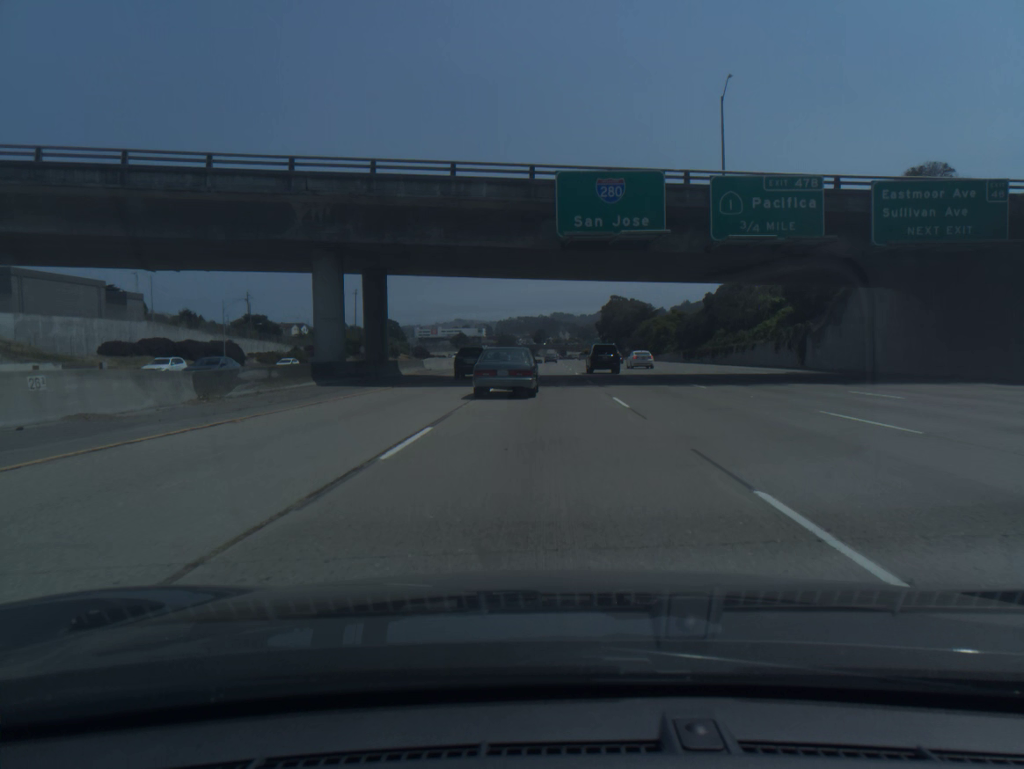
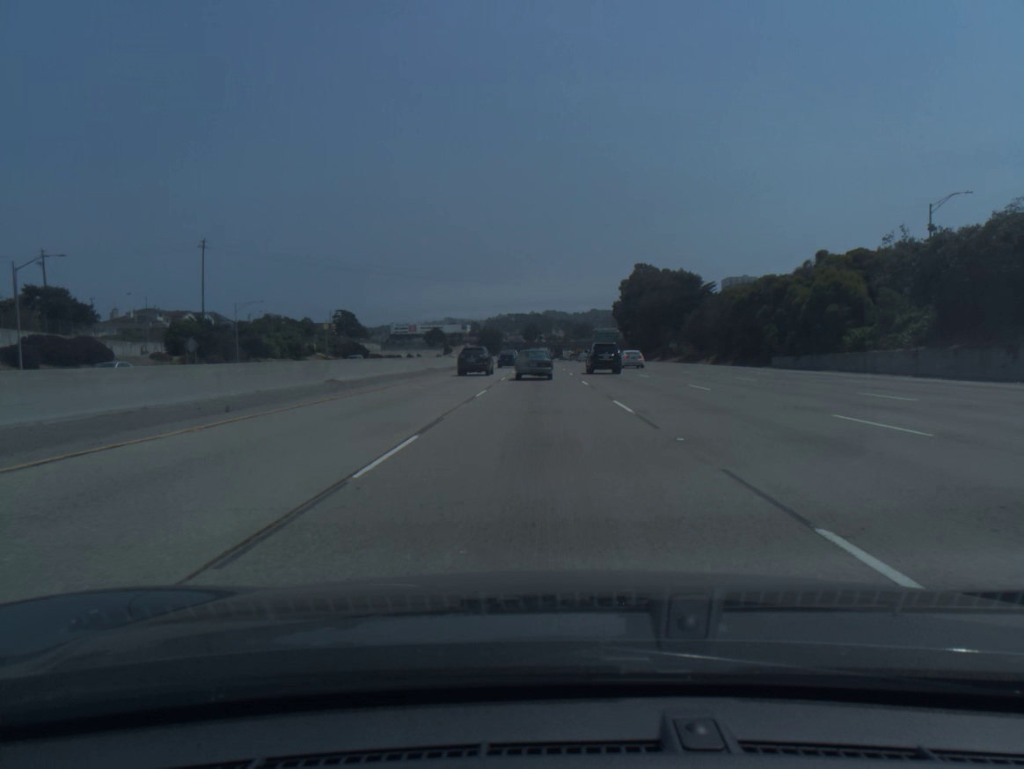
(+0.3, +89.0) m; +1°
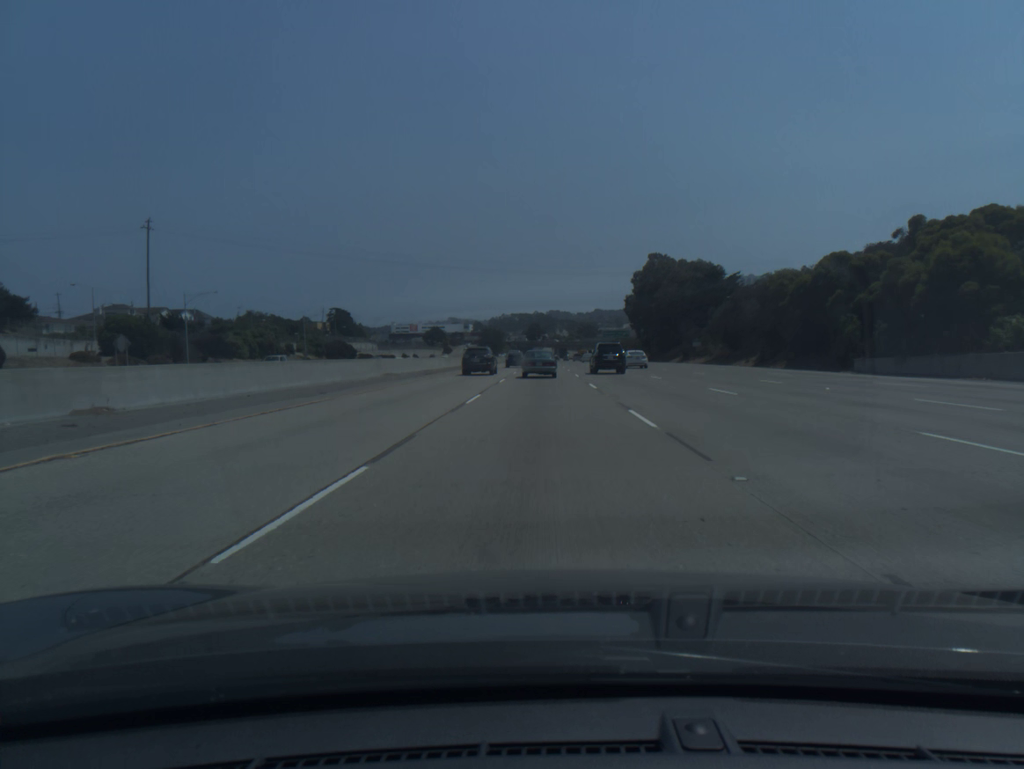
(0.0, +18.0) m; 0°
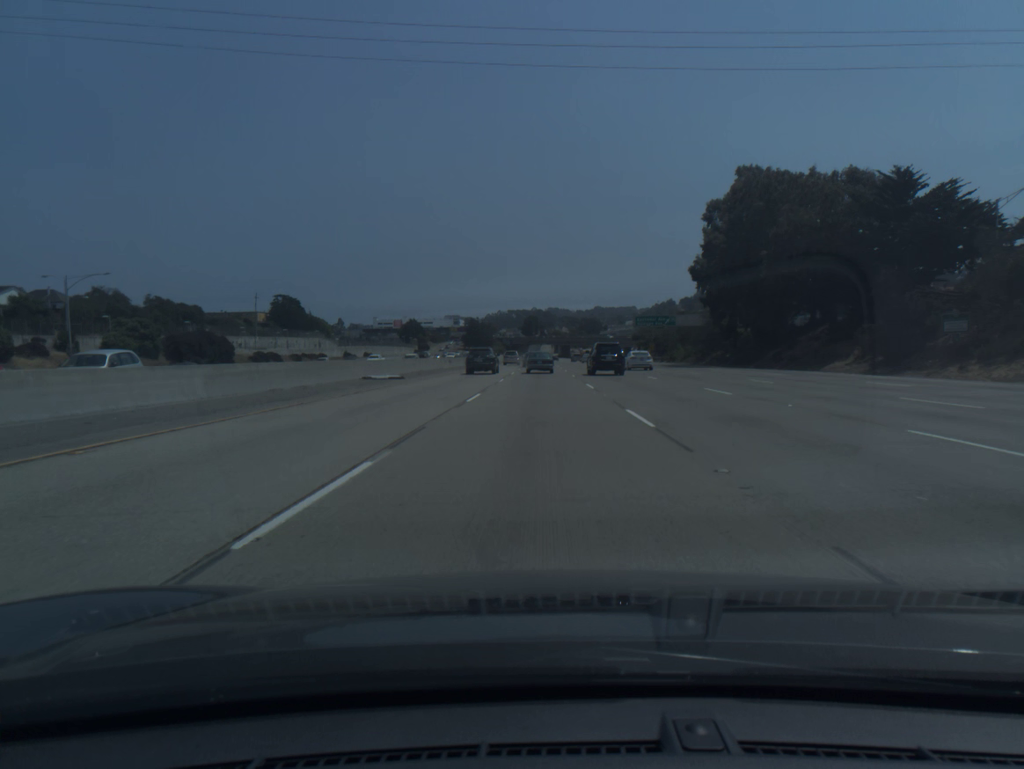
(-0.1, +72.8) m; 0°
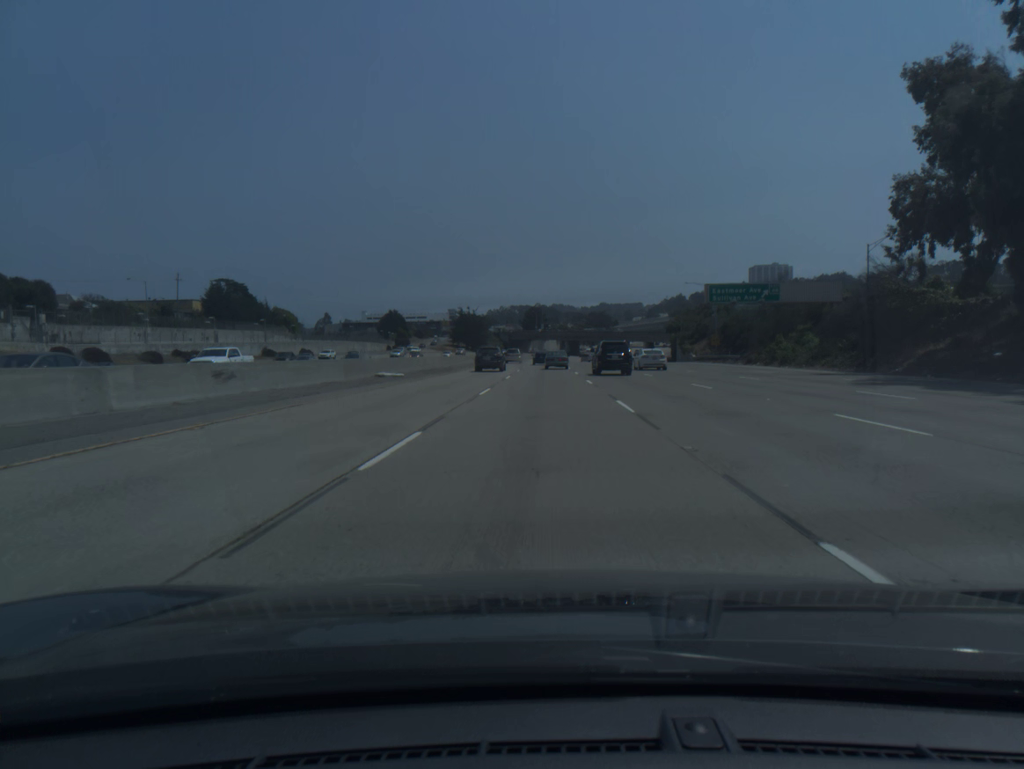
(-0.1, +55.4) m; 0°
